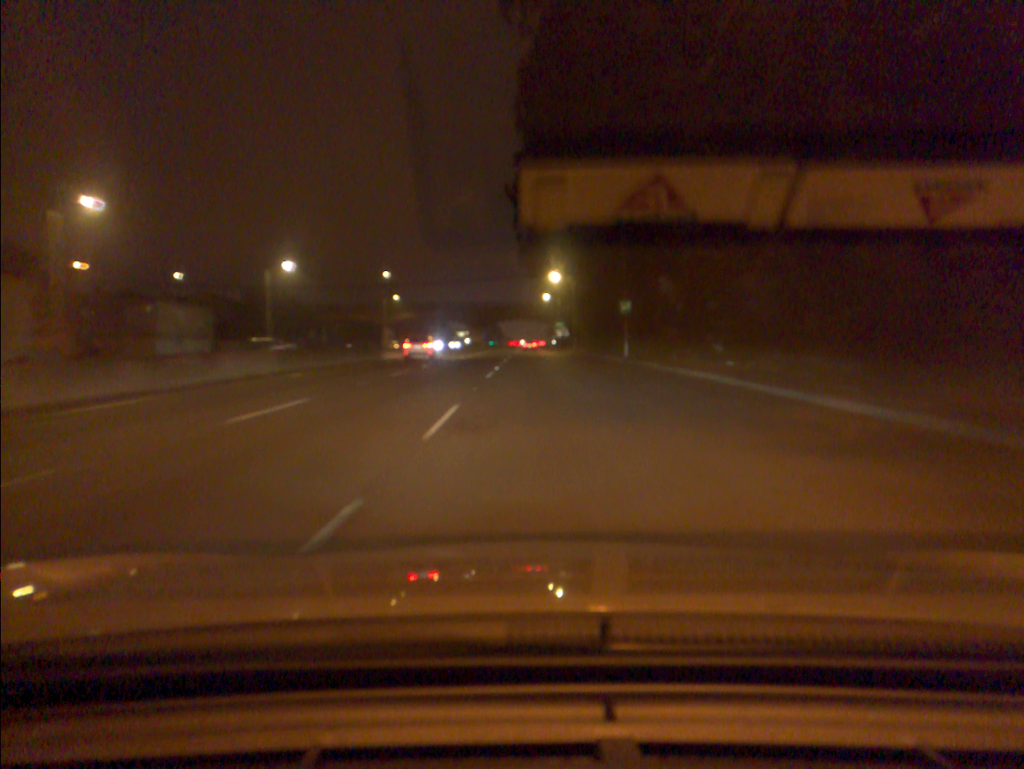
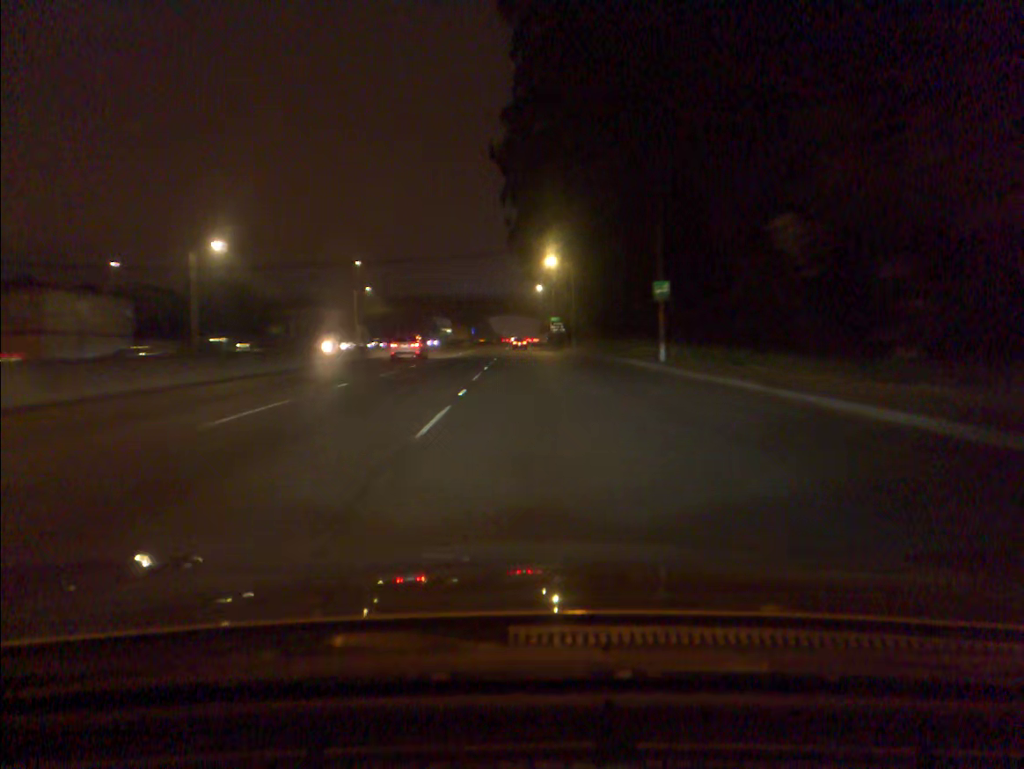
(+0.1, +15.4) m; +1°
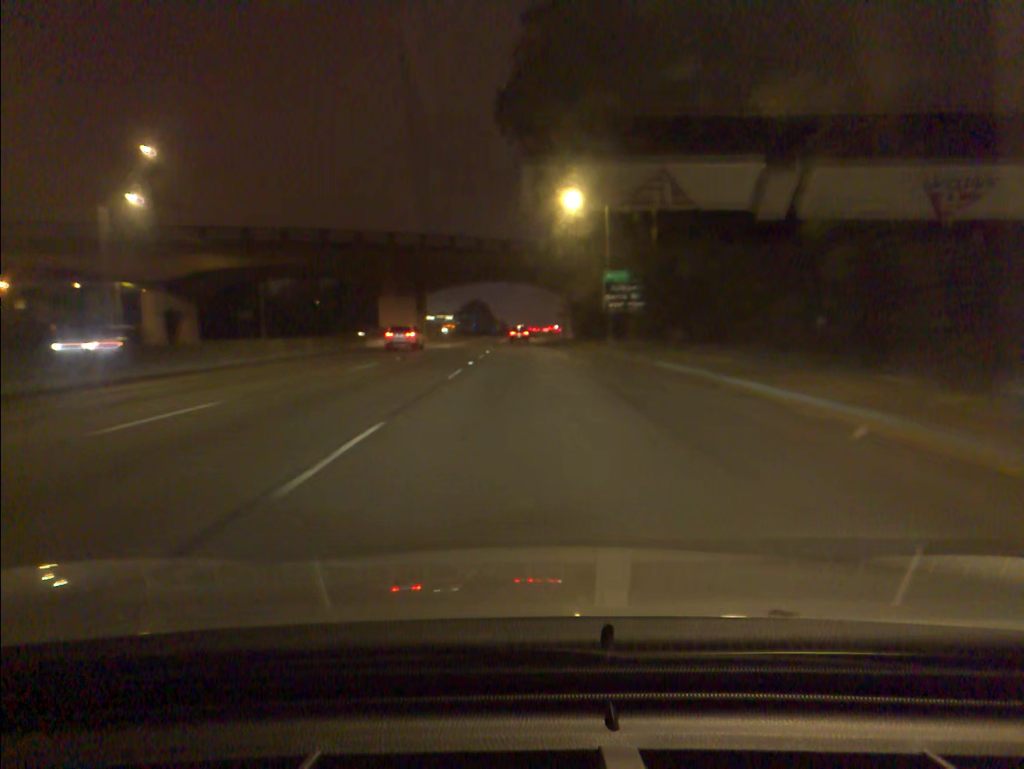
(+0.3, +75.6) m; -1°
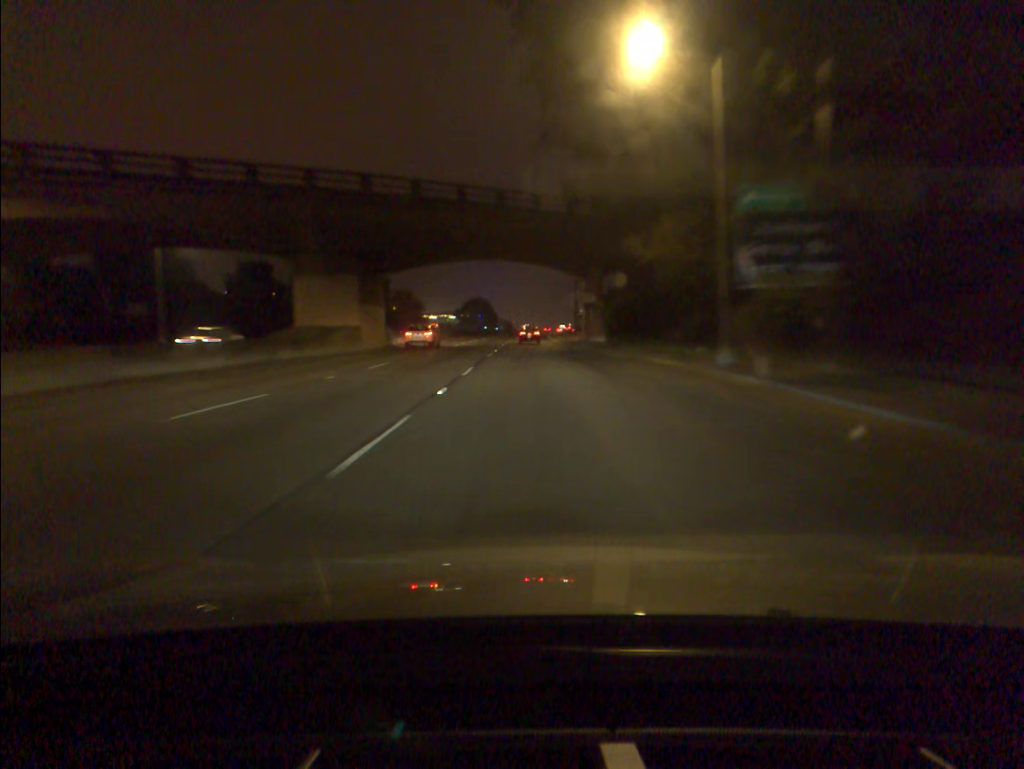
(-0.1, +28.5) m; 0°
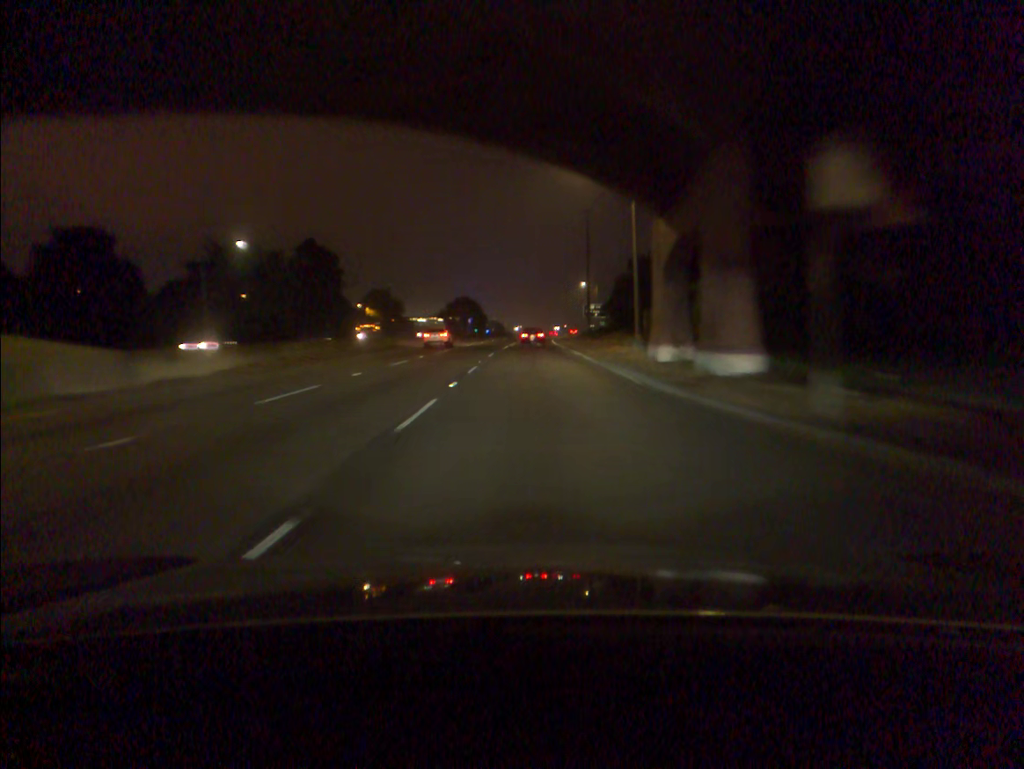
(+0.1, +40.7) m; 0°
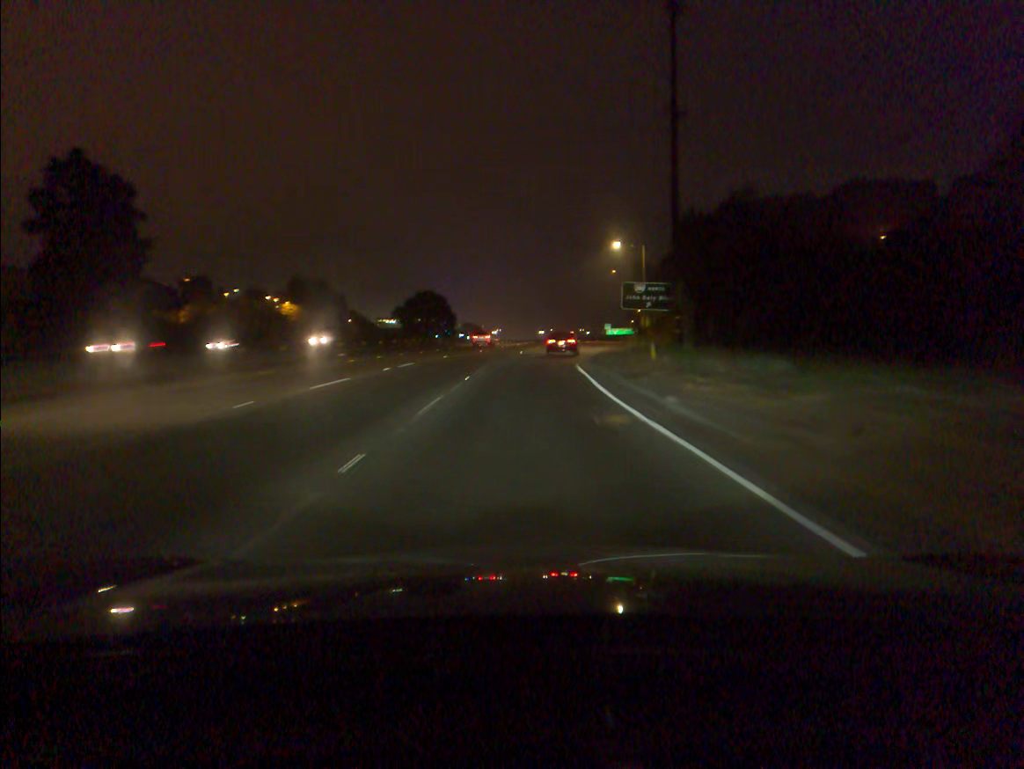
(+1.2, +64.2) m; +2°
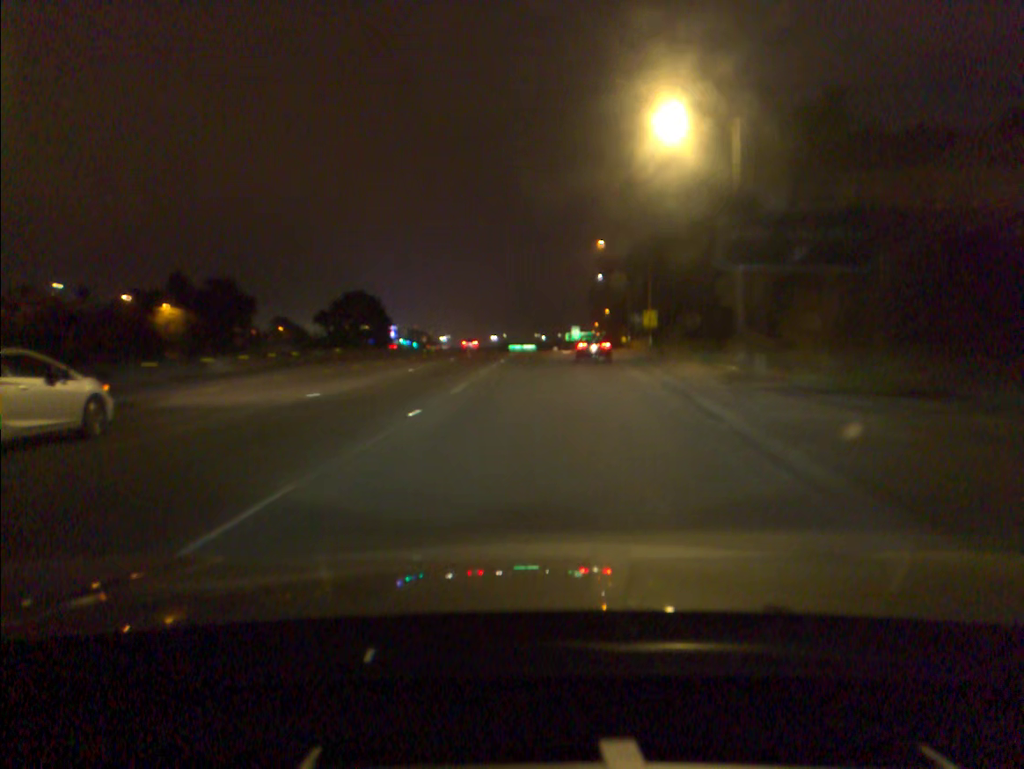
(+1.0, +39.4) m; +3°
